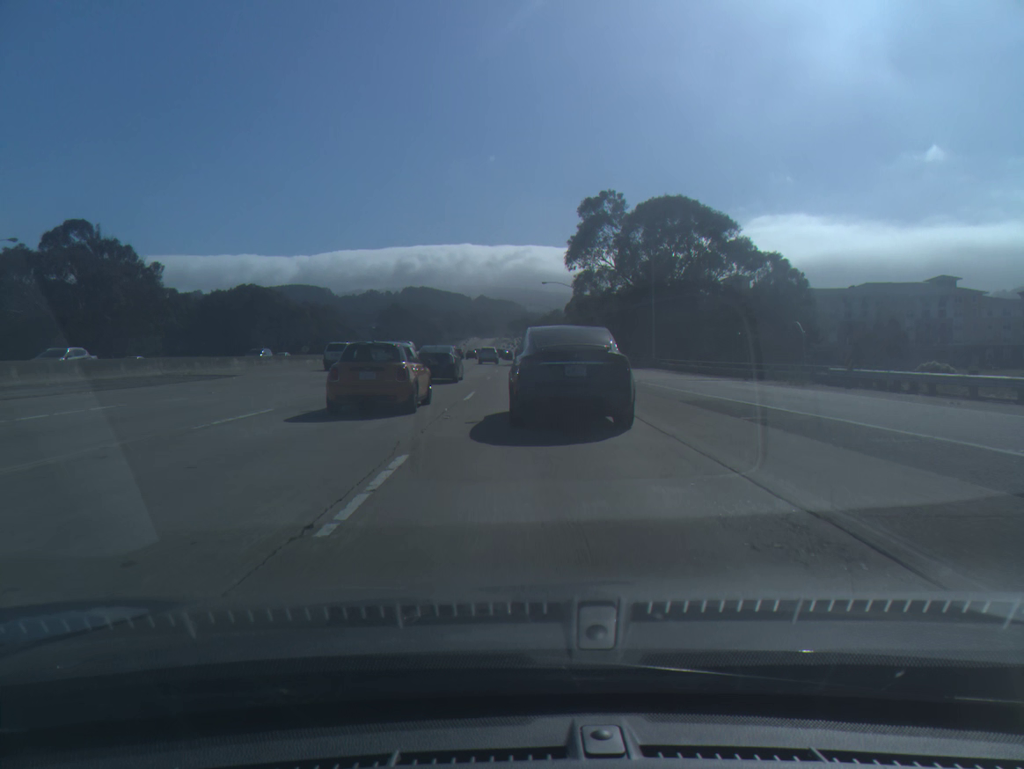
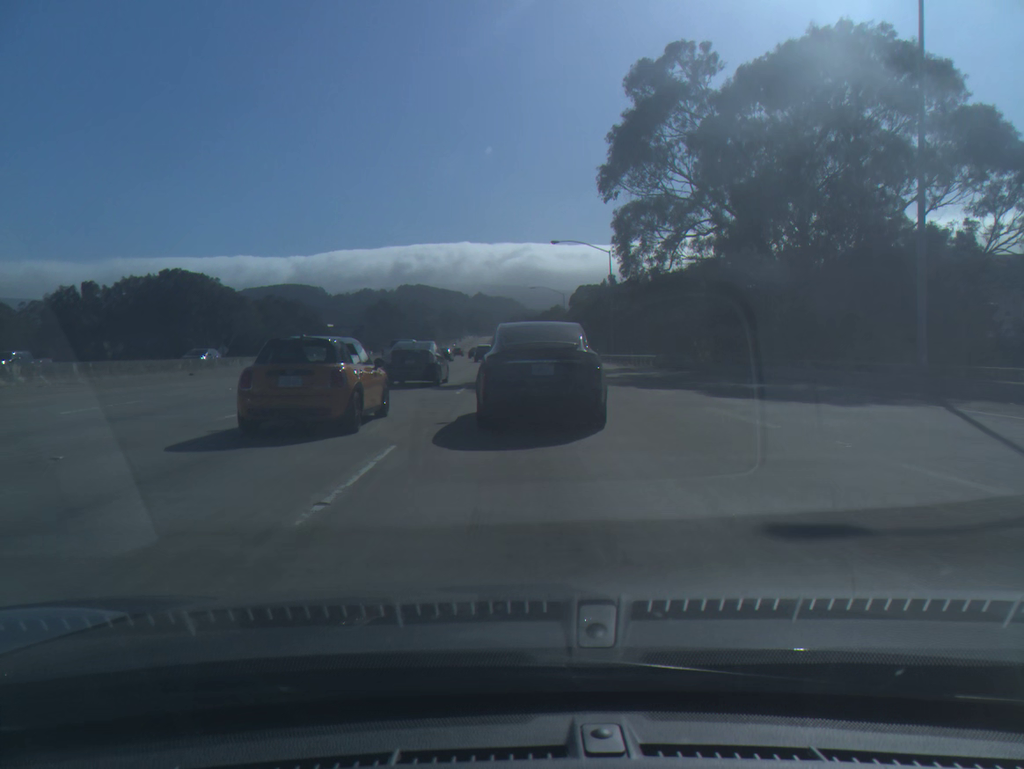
(+0.1, +42.4) m; 0°
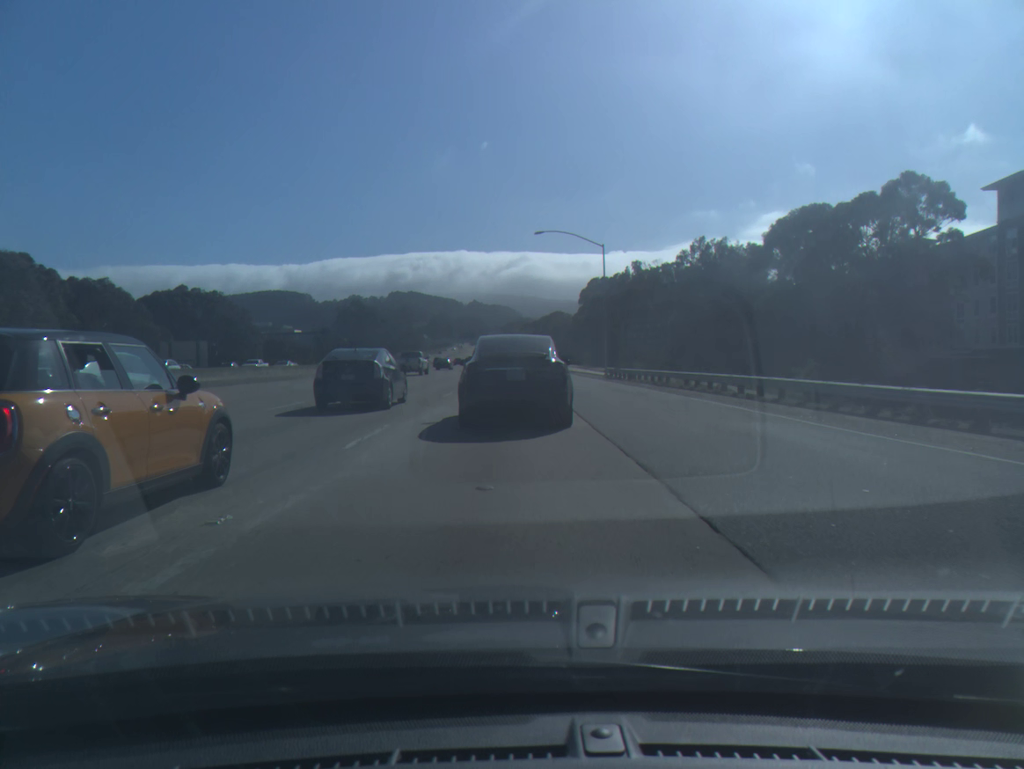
(+0.2, +68.3) m; 0°
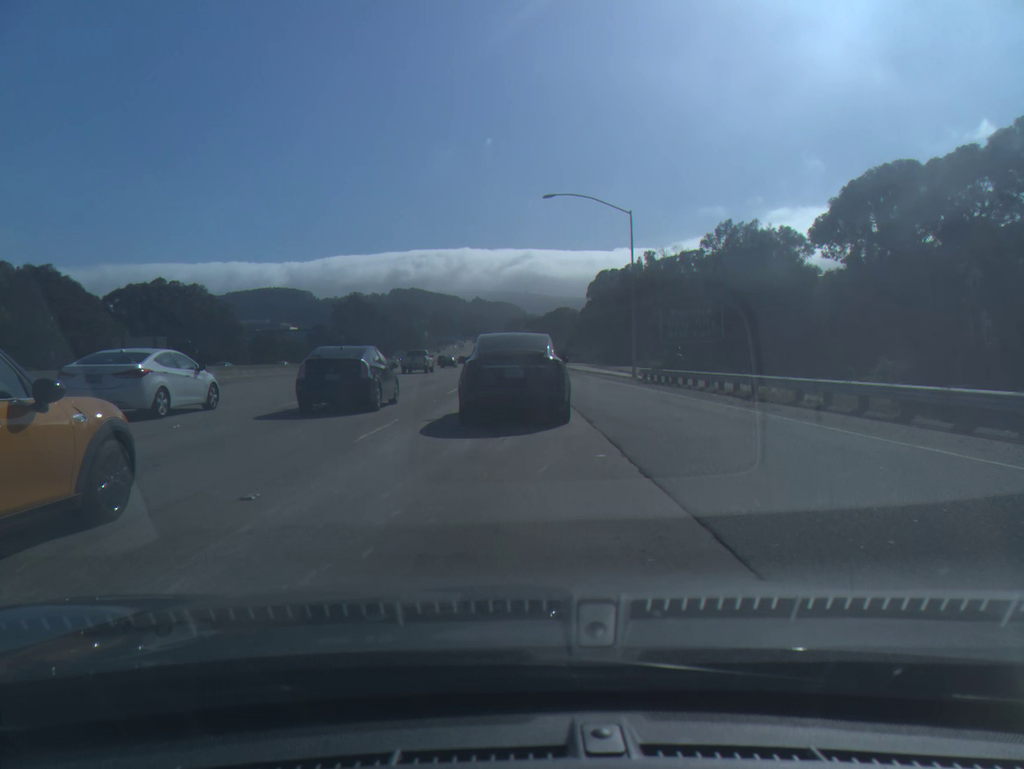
(0.0, +13.7) m; 0°
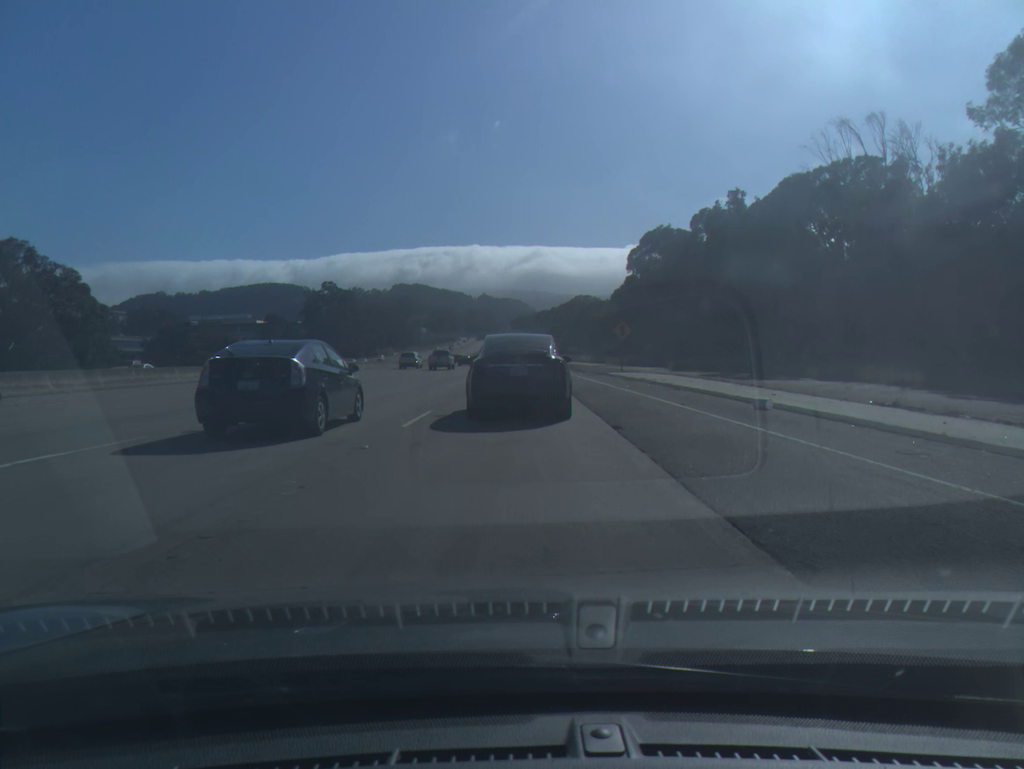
(-0.4, +68.9) m; -1°
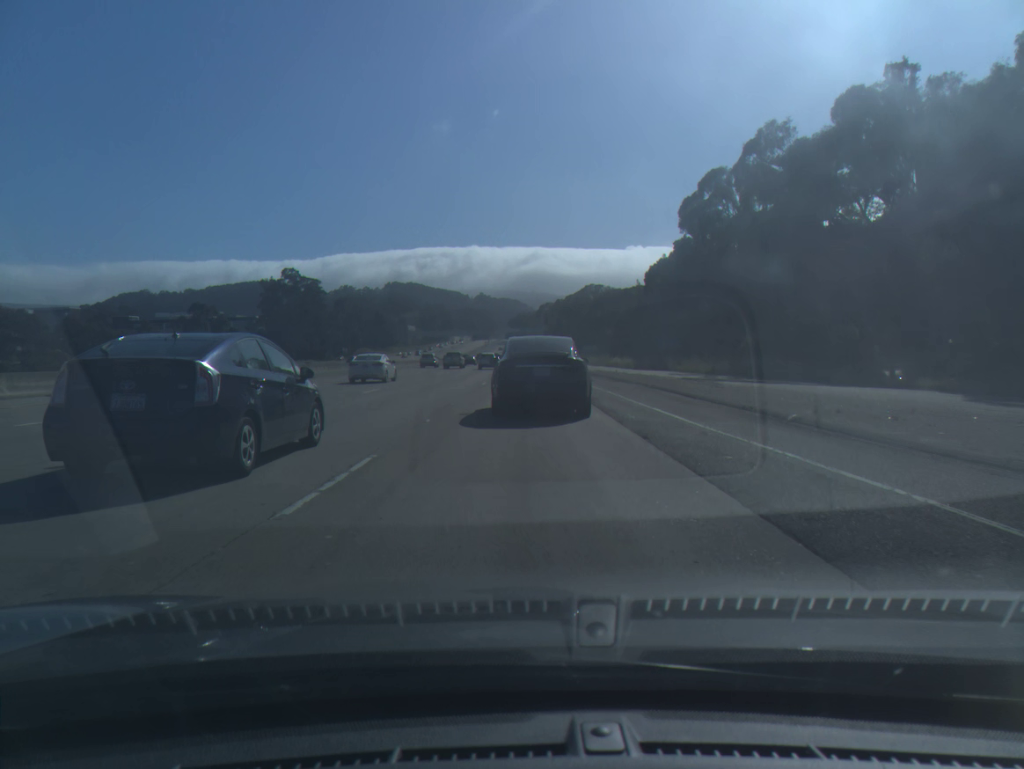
(0.0, +54.0) m; 0°
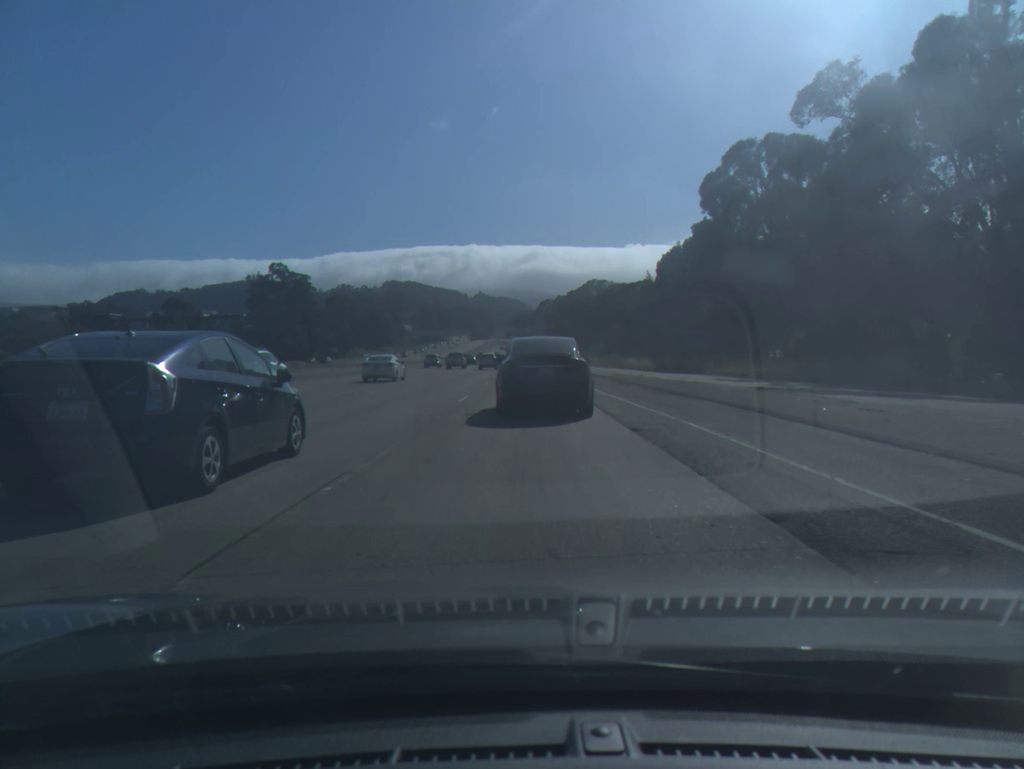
(0.0, +13.3) m; 0°
